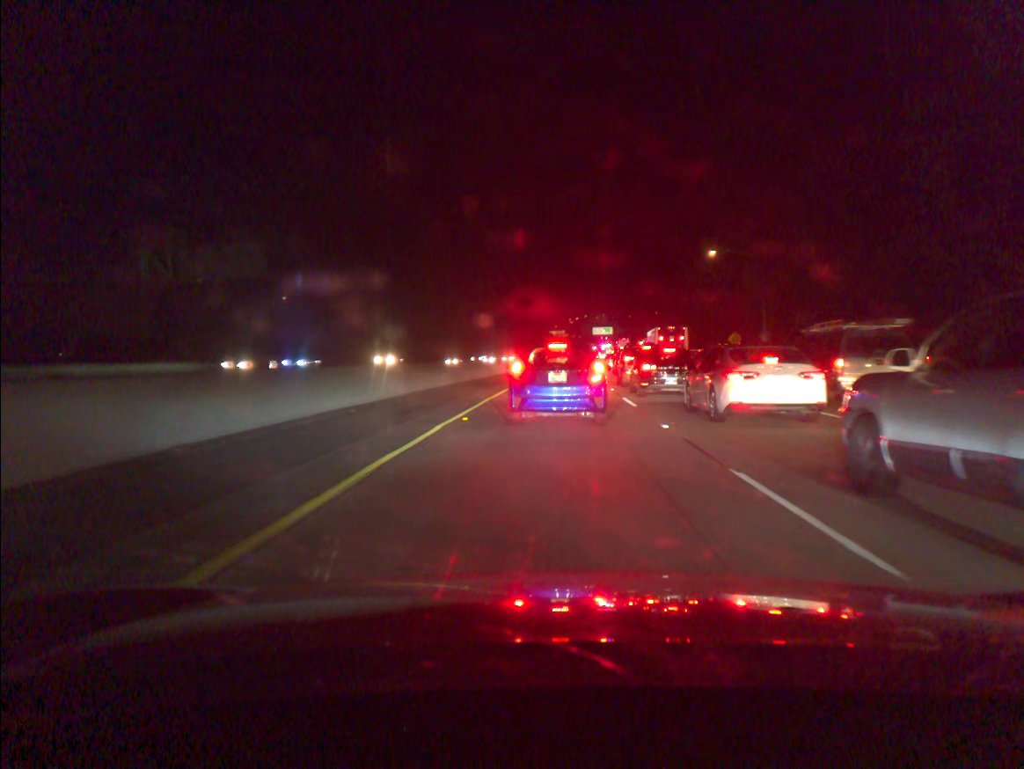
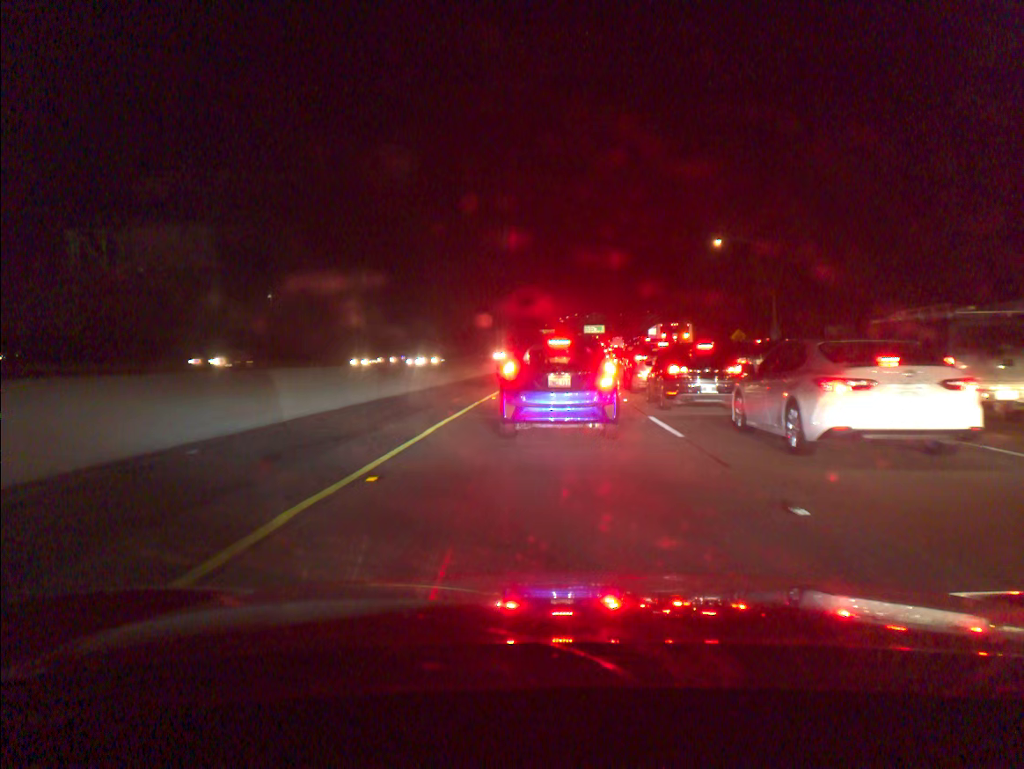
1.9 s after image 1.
(+0.1, +7.4) m; +1°
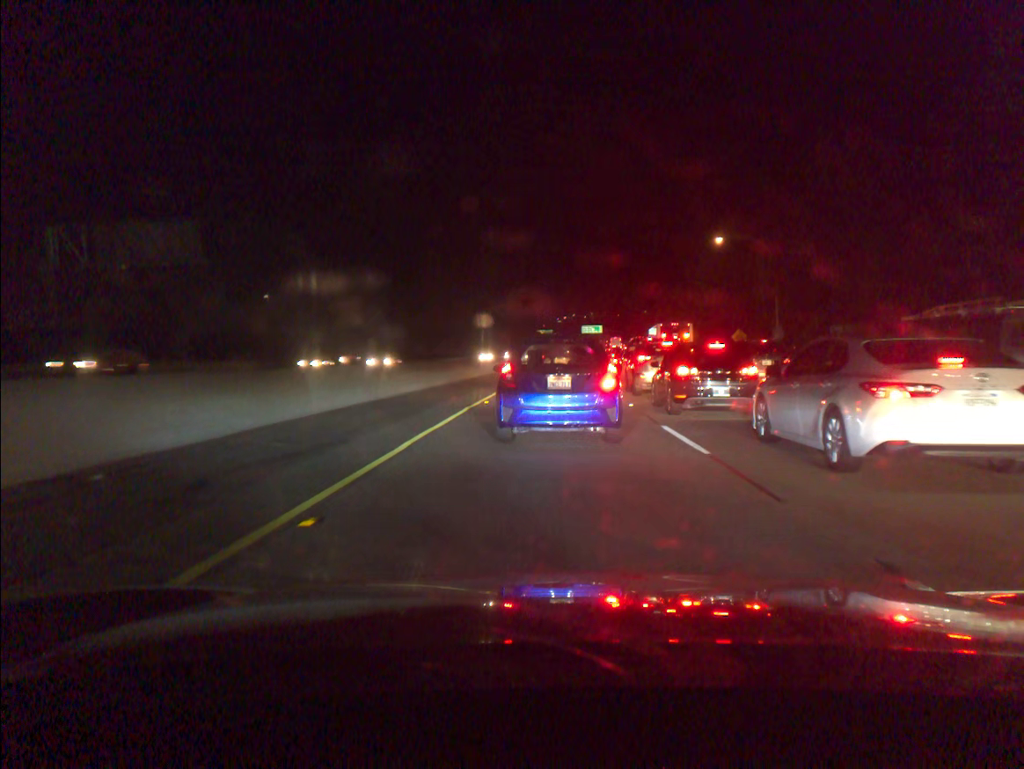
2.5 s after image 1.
(0.0, +2.0) m; 0°
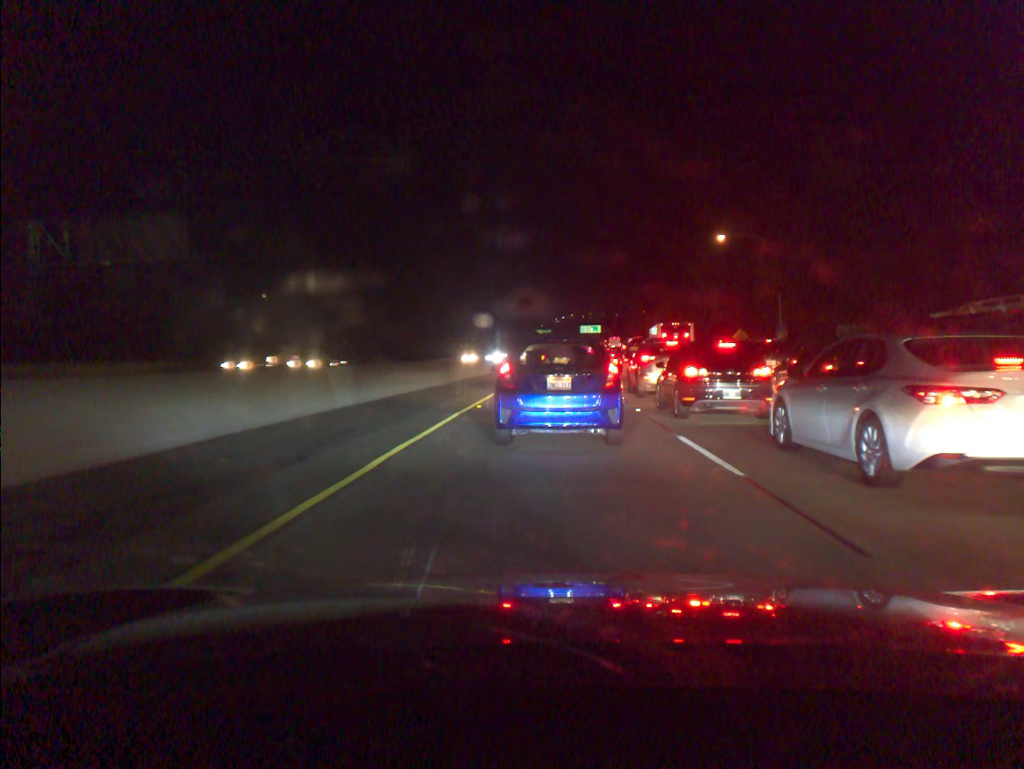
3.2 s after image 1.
(0.0, +1.7) m; 0°
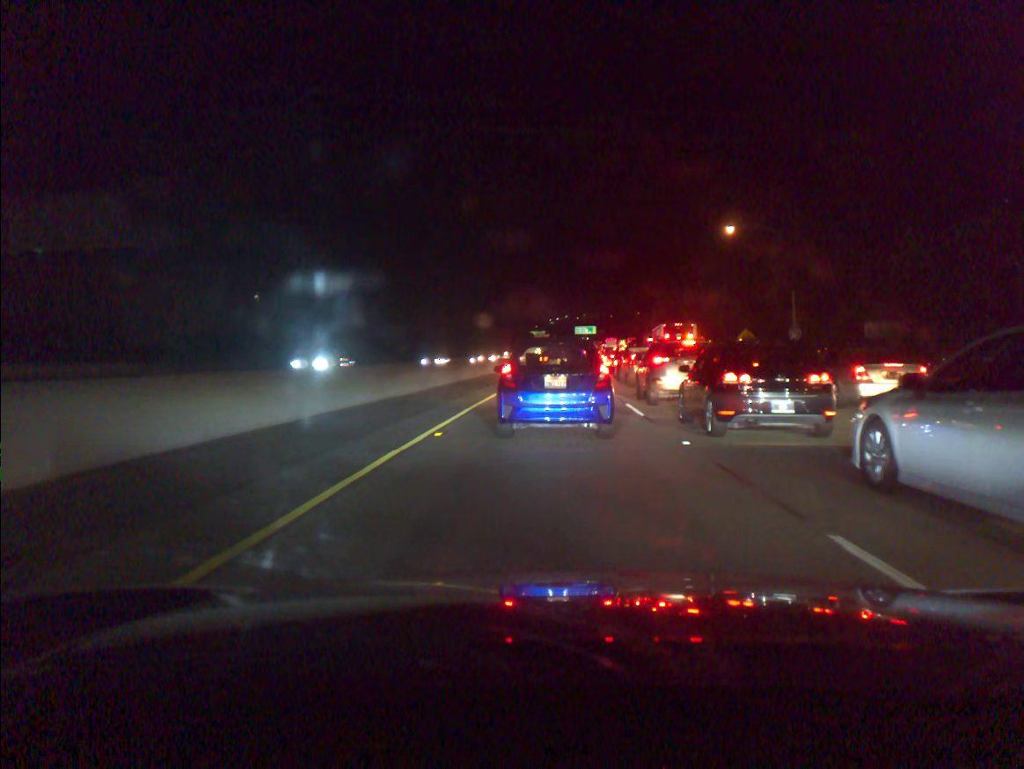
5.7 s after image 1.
(0.0, +6.3) m; +1°
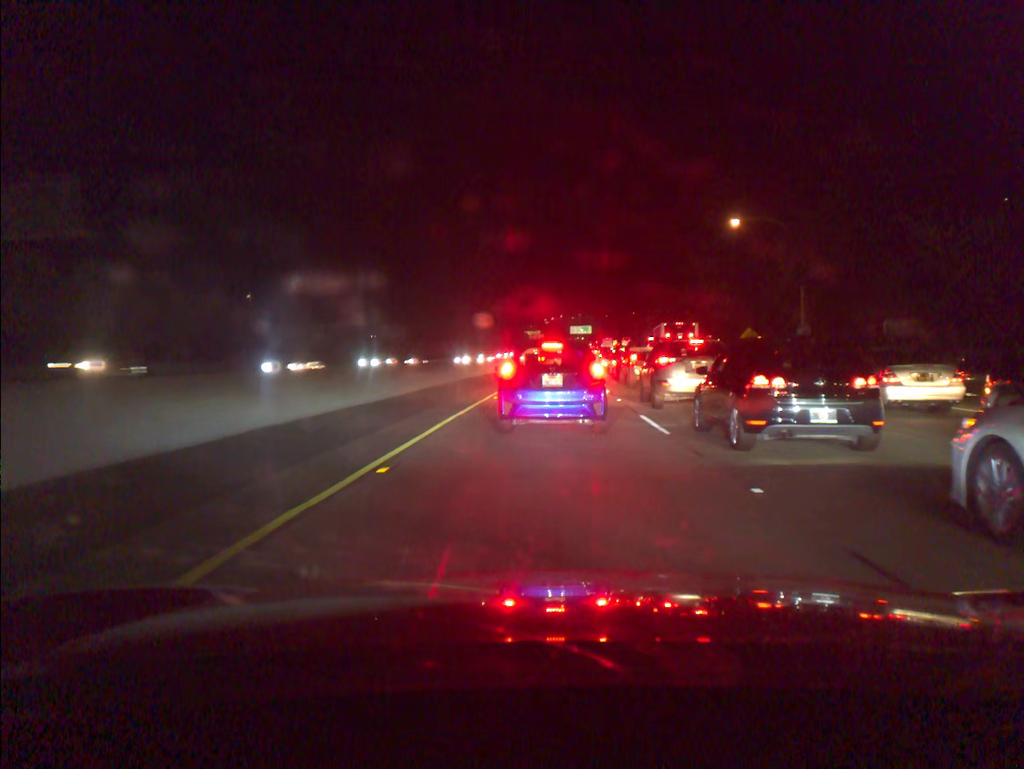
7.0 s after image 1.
(0.0, +3.8) m; 0°
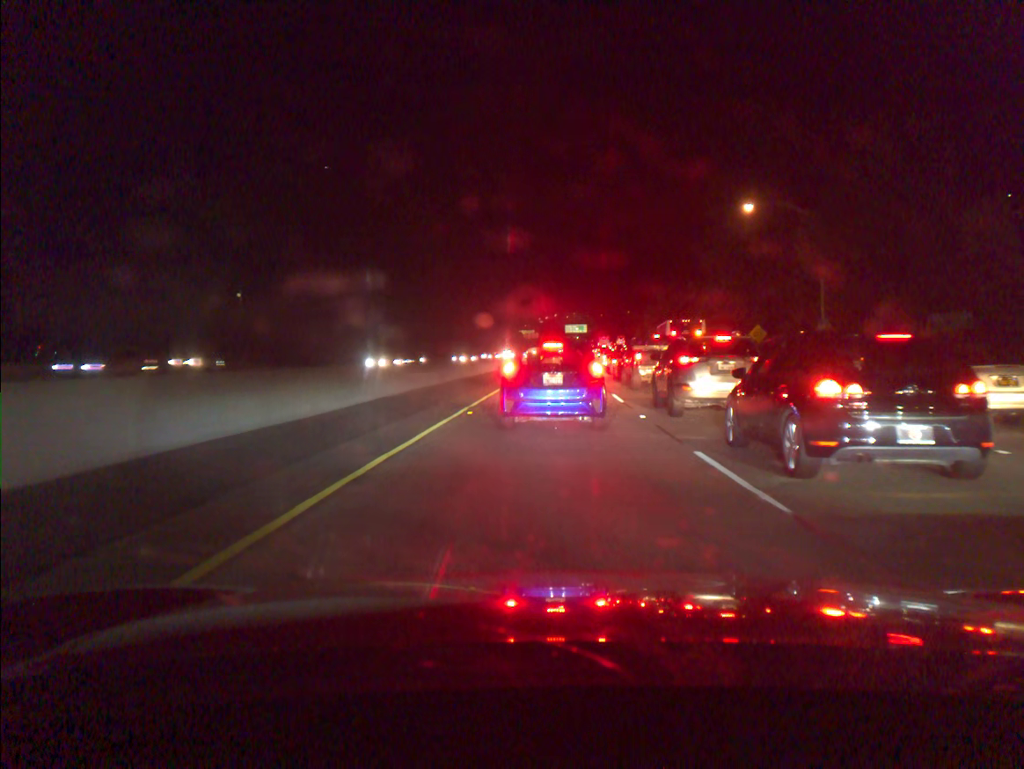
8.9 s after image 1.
(0.0, +6.2) m; 0°
